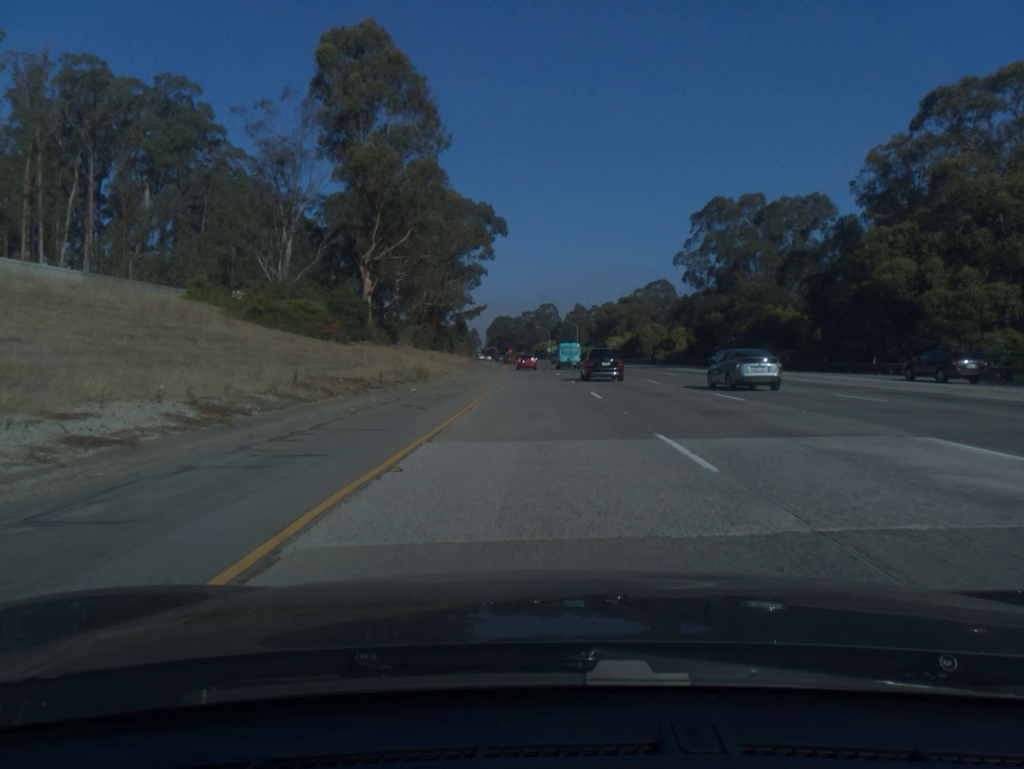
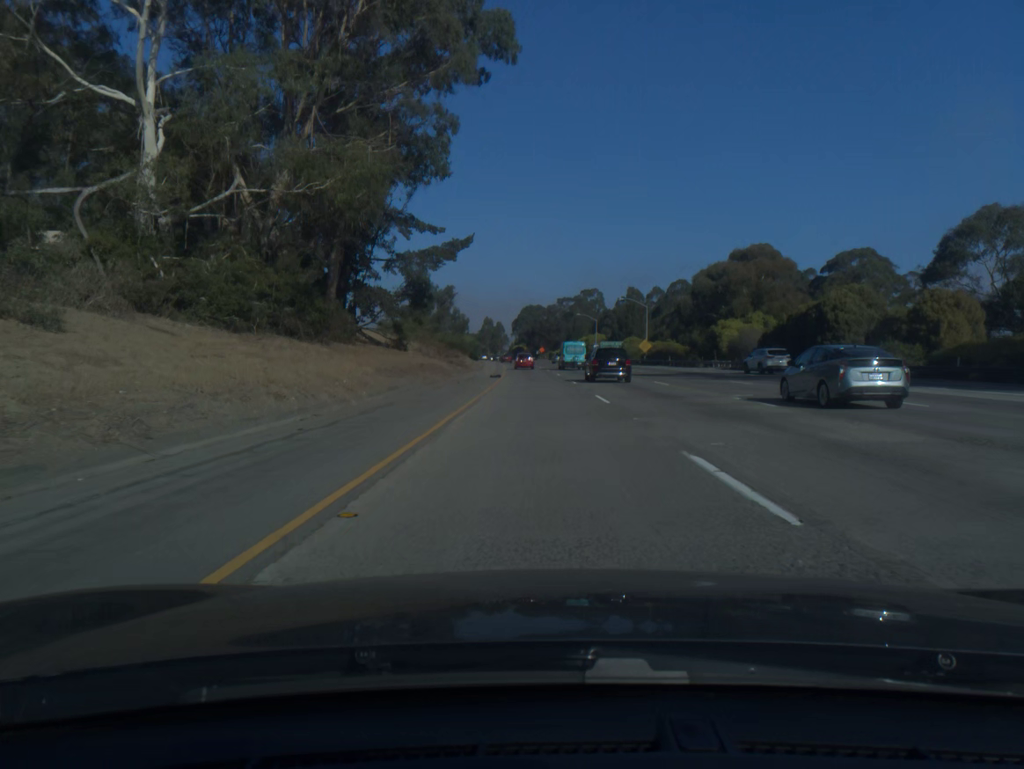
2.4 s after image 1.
(-1.4, +75.6) m; -2°
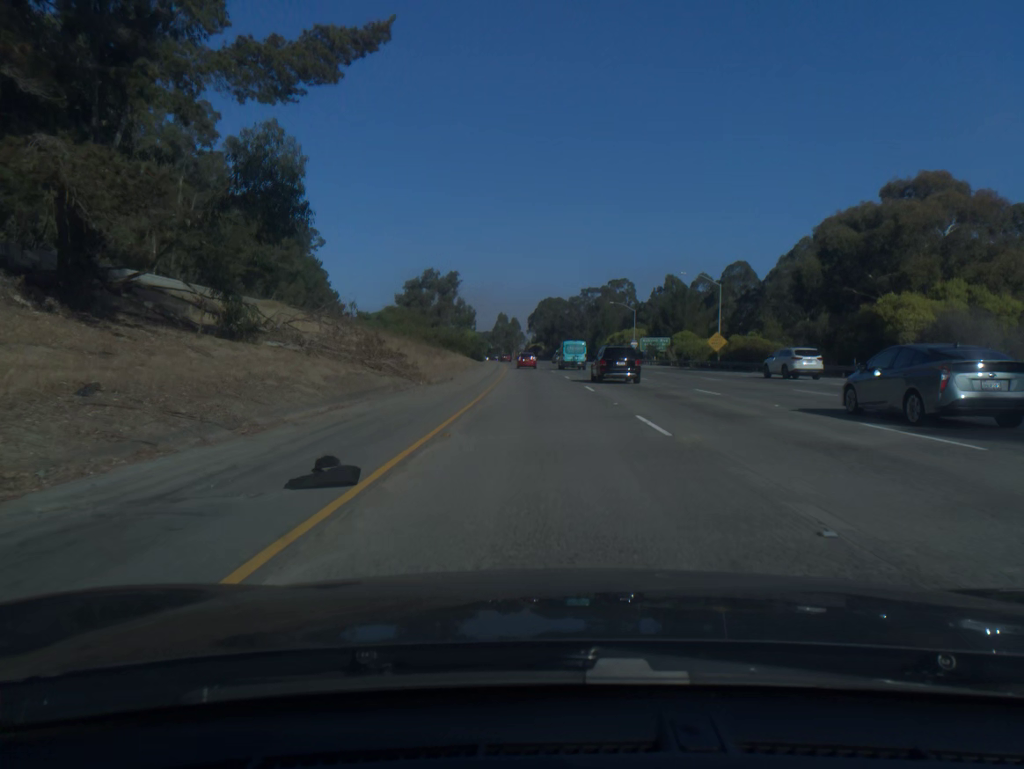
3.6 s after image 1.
(-0.5, +37.8) m; -1°
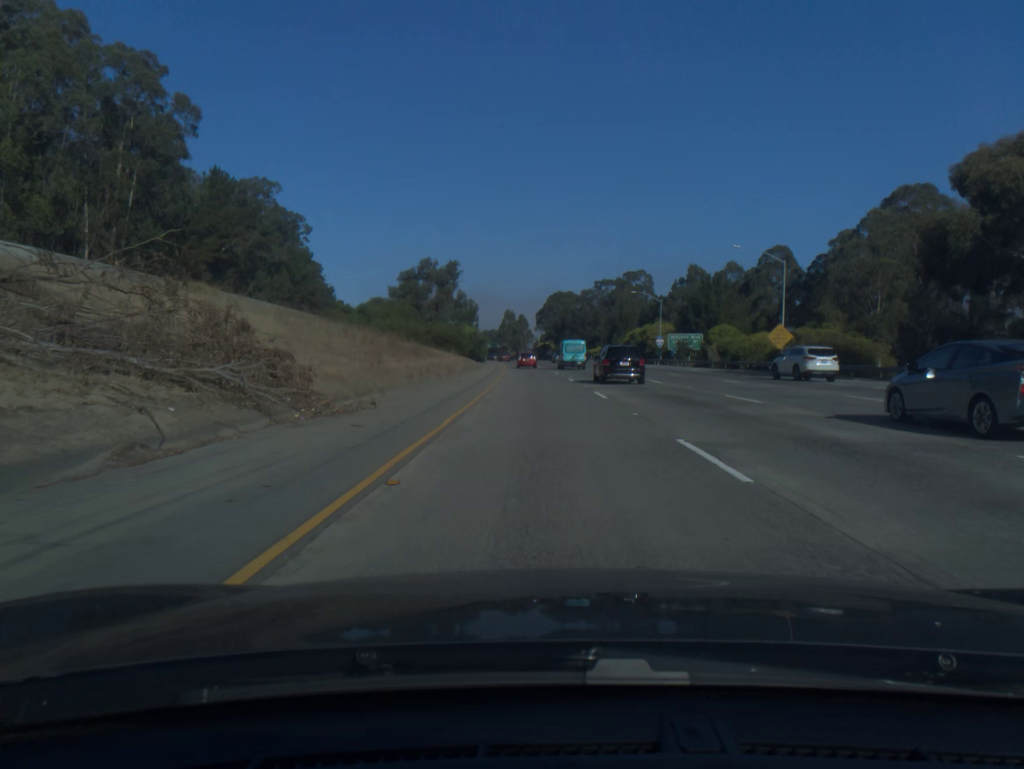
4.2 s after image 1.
(-0.1, +18.9) m; -1°
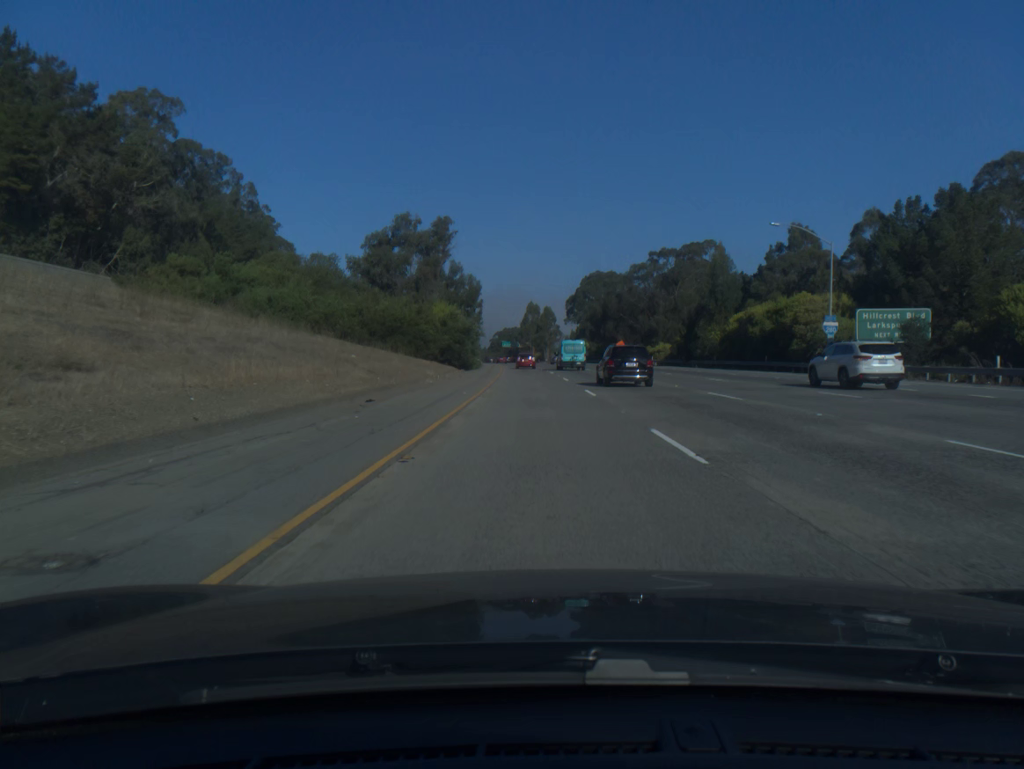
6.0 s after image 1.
(-0.9, +56.9) m; -2°
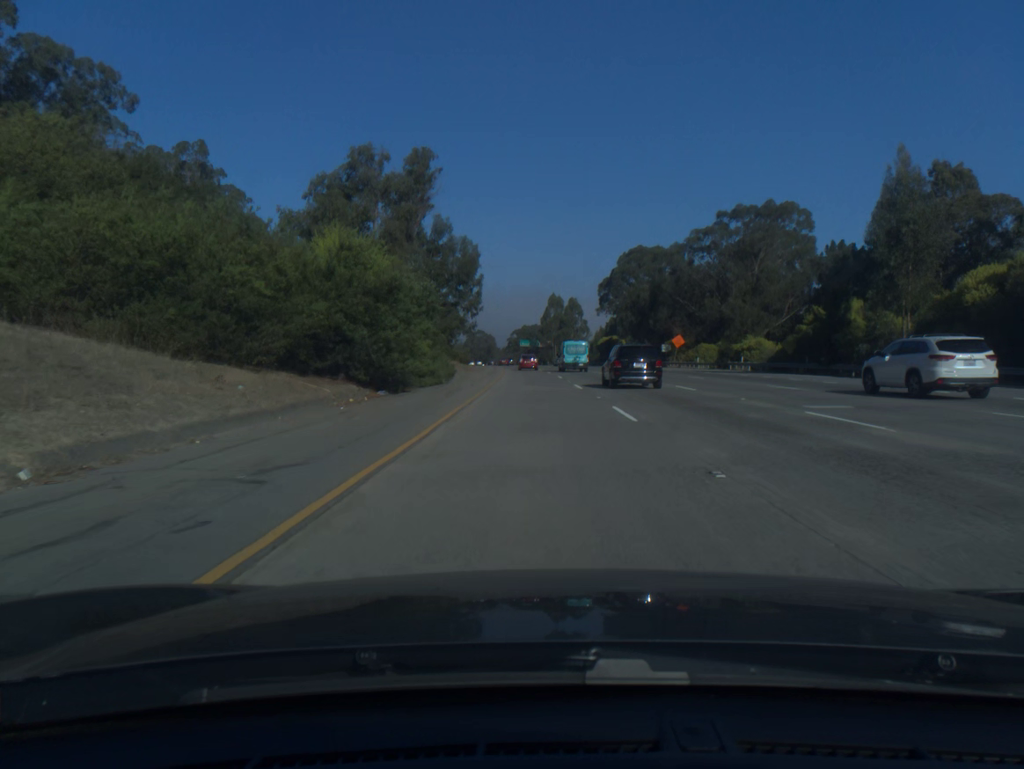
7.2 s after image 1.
(-0.5, +38.2) m; -2°
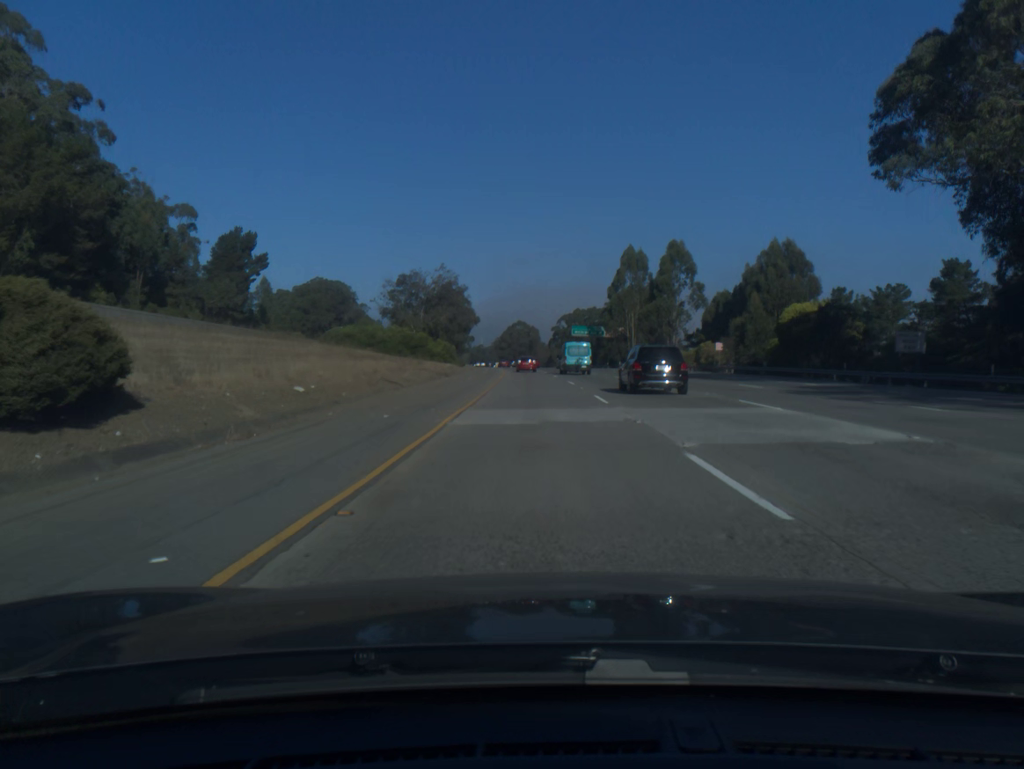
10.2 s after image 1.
(-3.1, +96.2) m; -4°
